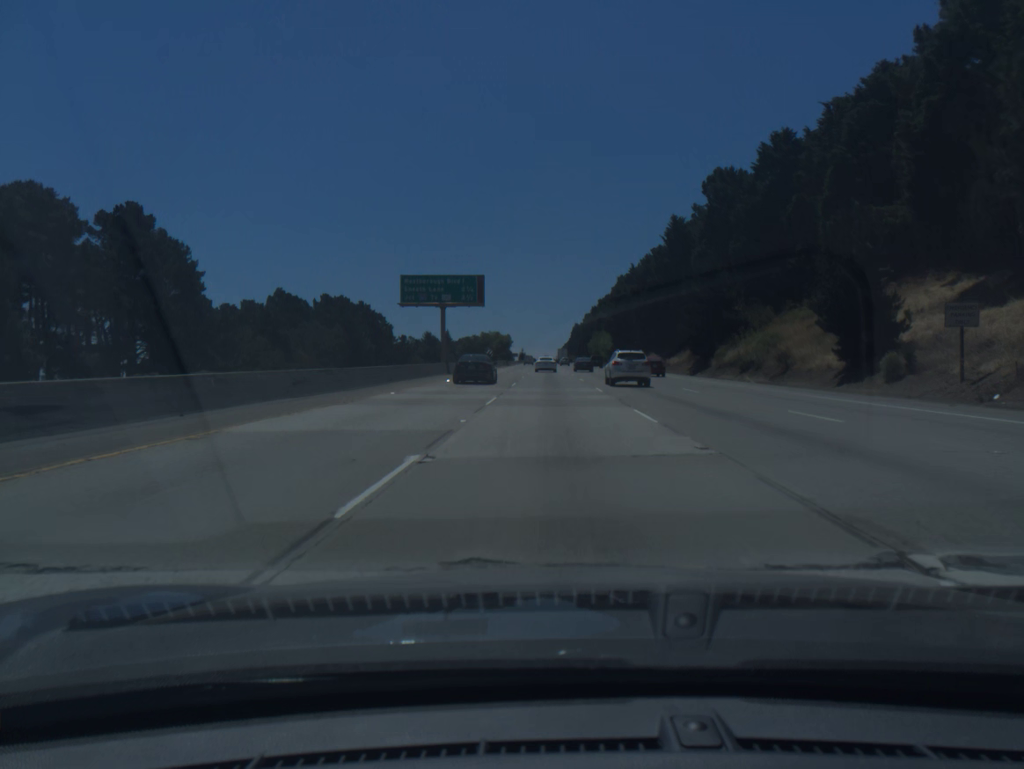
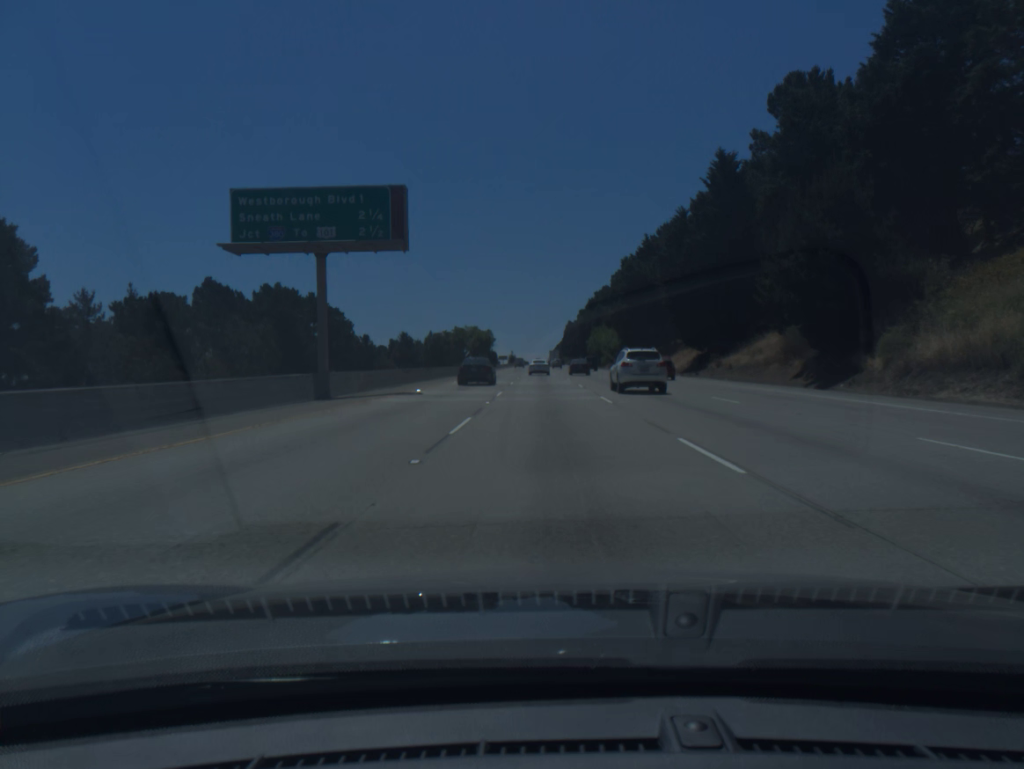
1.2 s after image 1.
(+0.1, +36.4) m; +1°
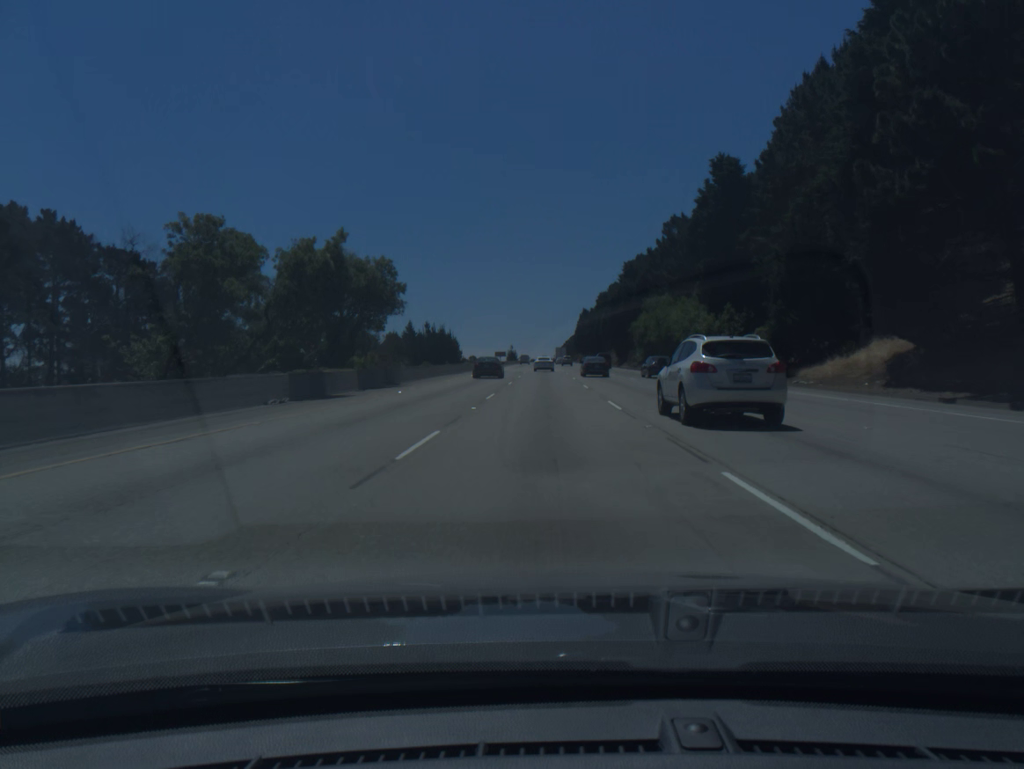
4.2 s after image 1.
(-0.2, +91.6) m; 0°
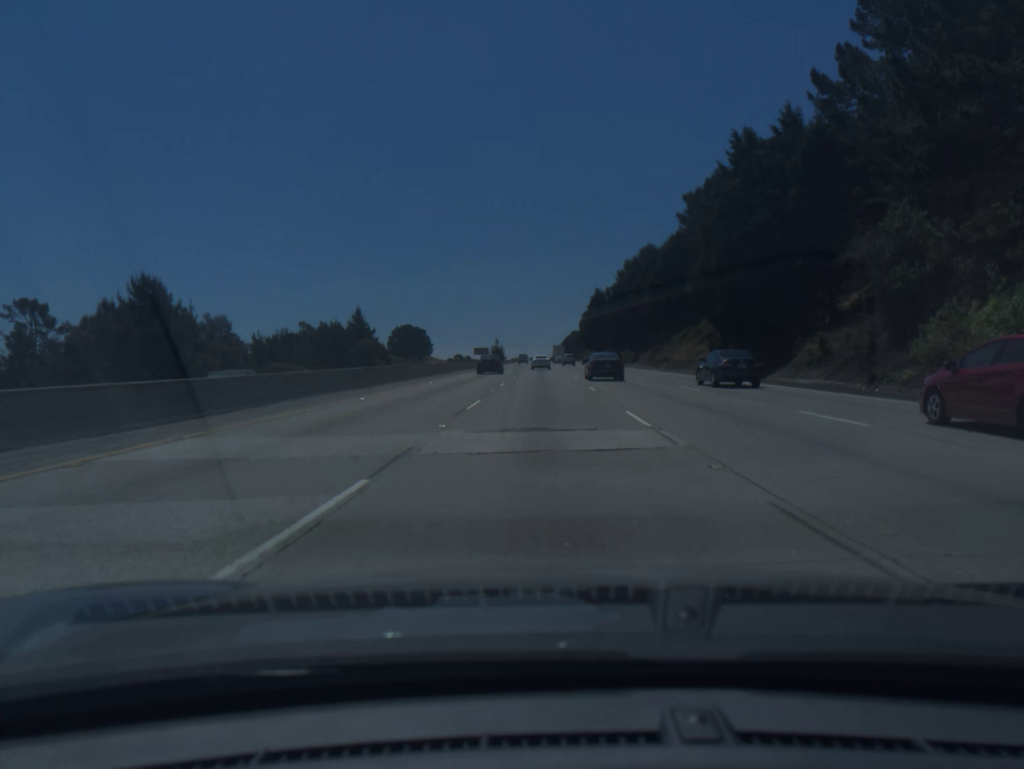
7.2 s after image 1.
(+0.1, +93.2) m; 0°
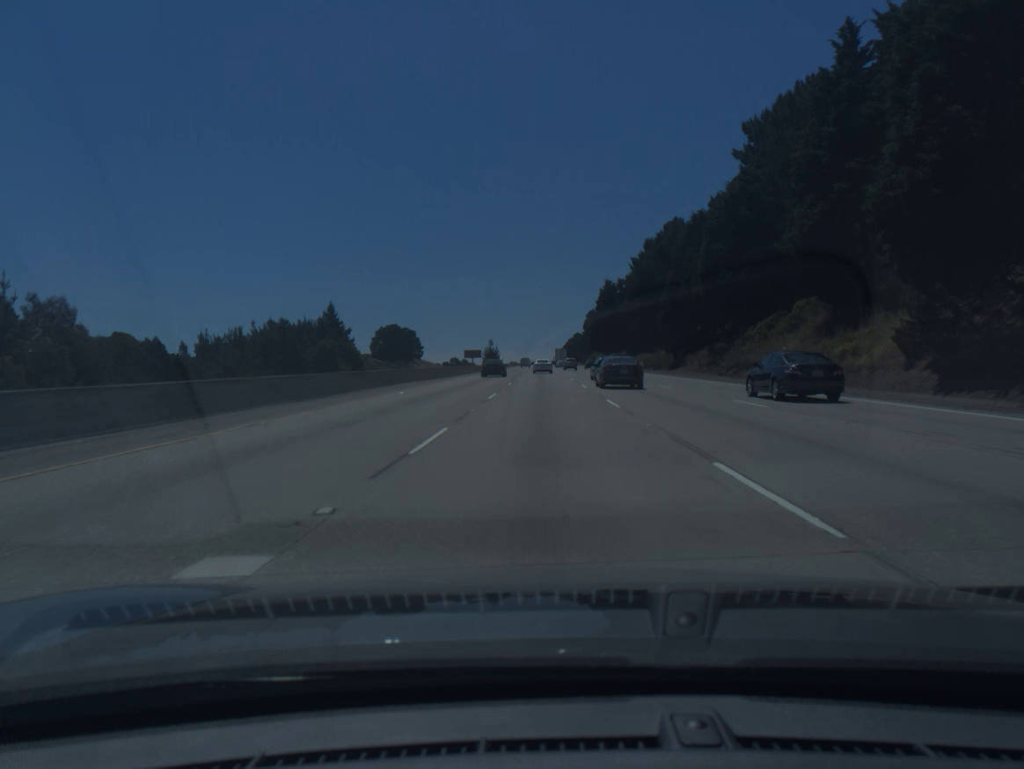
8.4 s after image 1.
(-0.1, +37.7) m; 0°
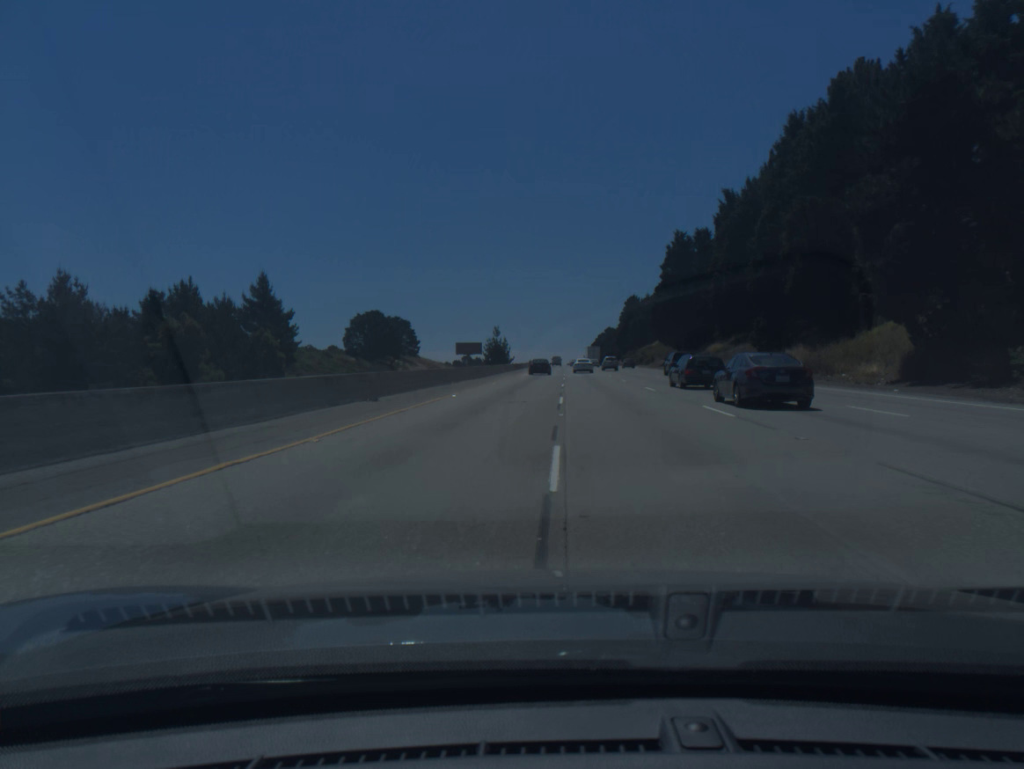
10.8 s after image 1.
(-1.6, +76.3) m; -2°
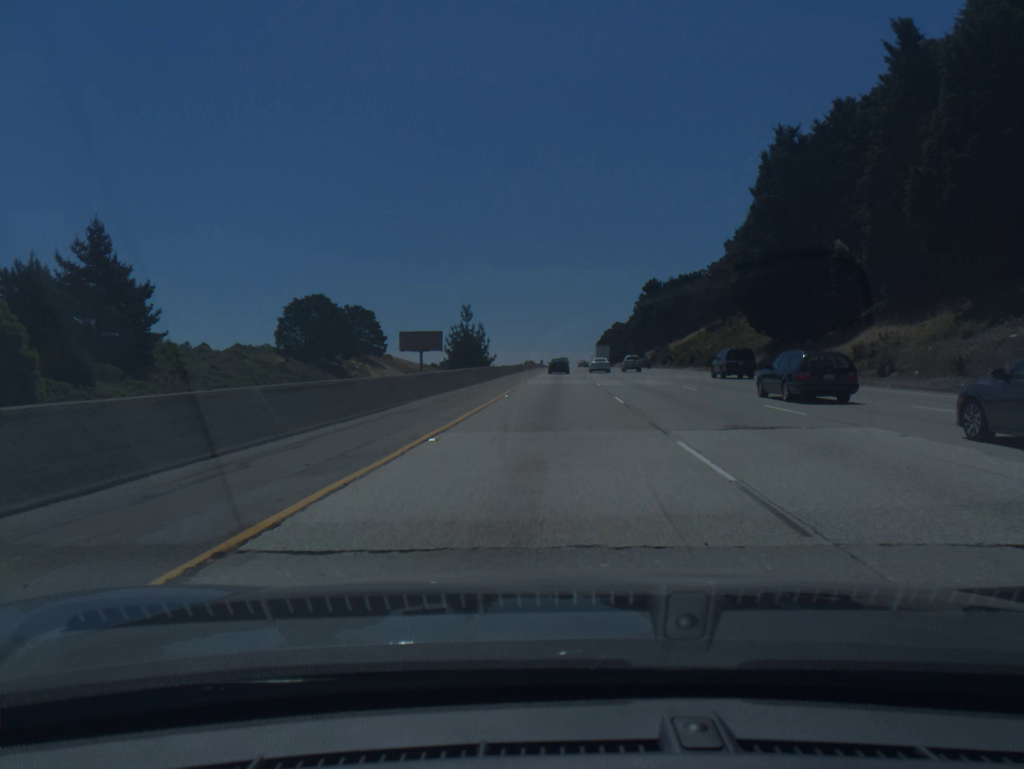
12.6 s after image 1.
(+0.1, +58.0) m; 0°
